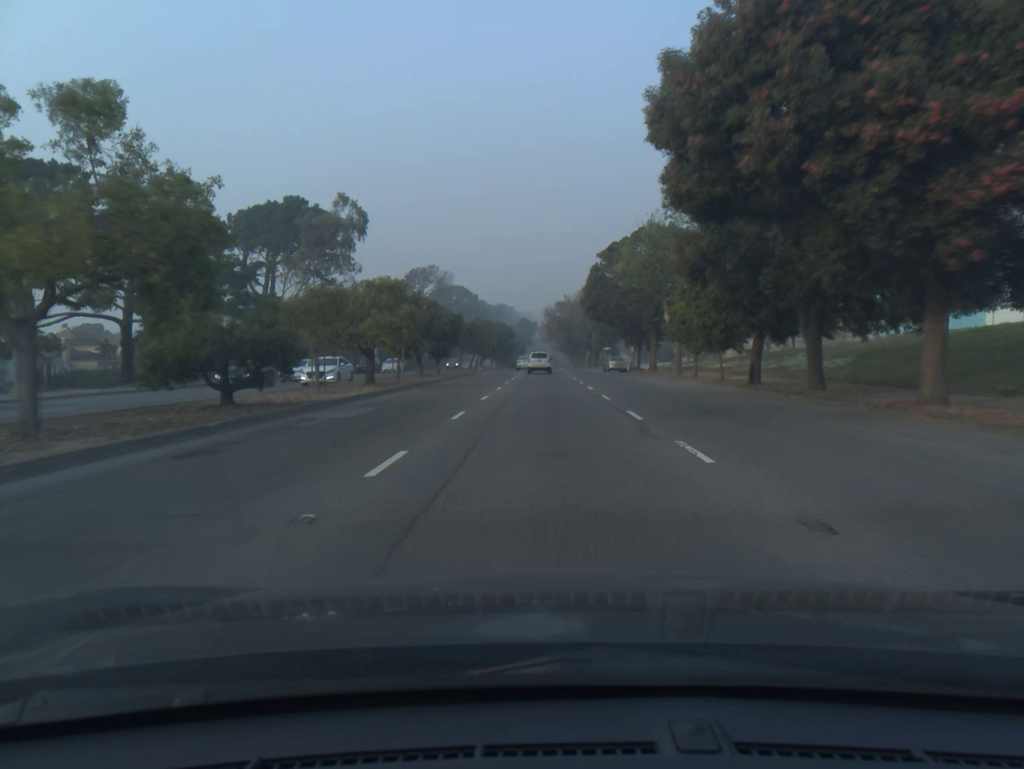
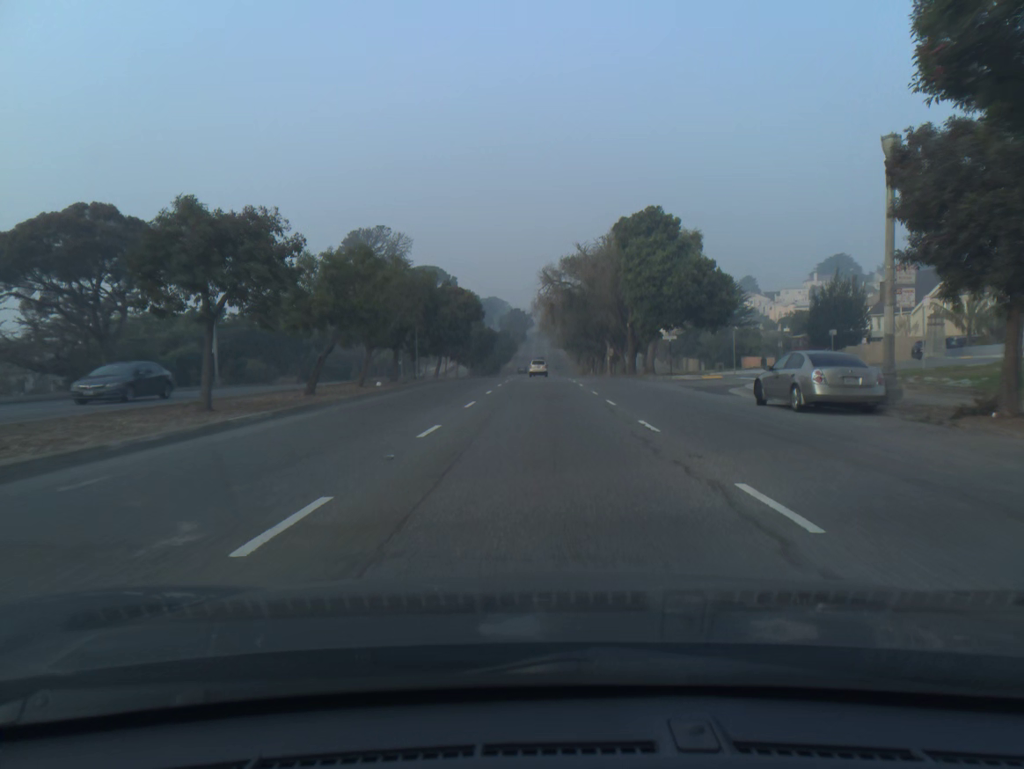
(+0.2, +54.3) m; 0°
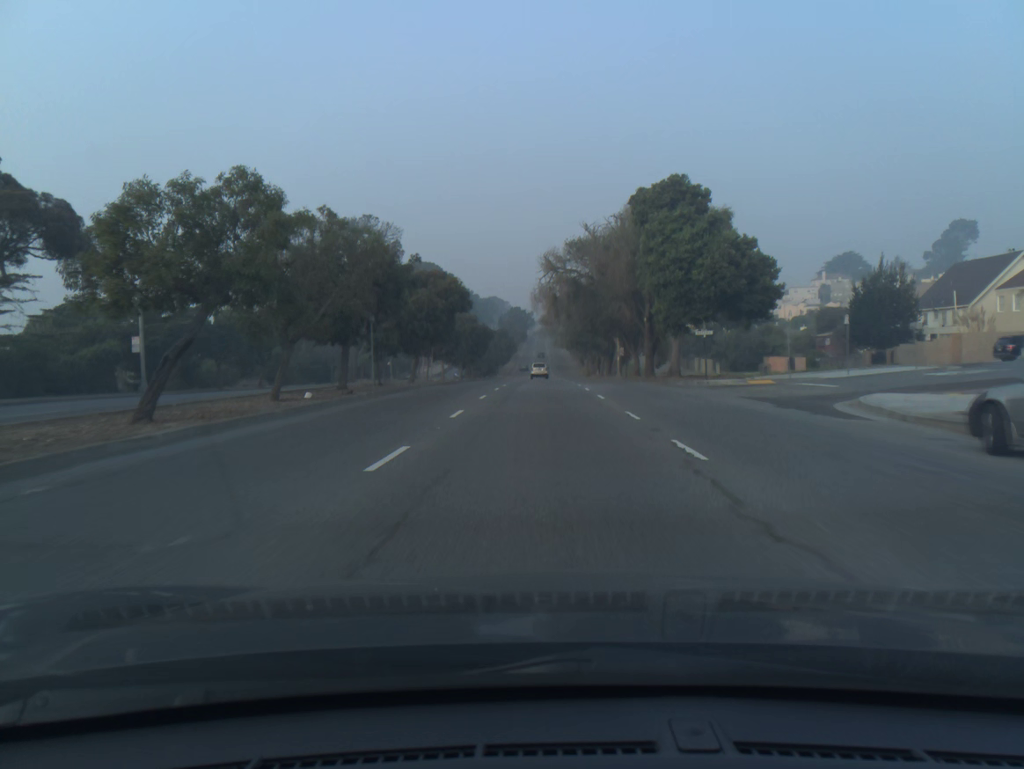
(0.0, +10.9) m; 0°
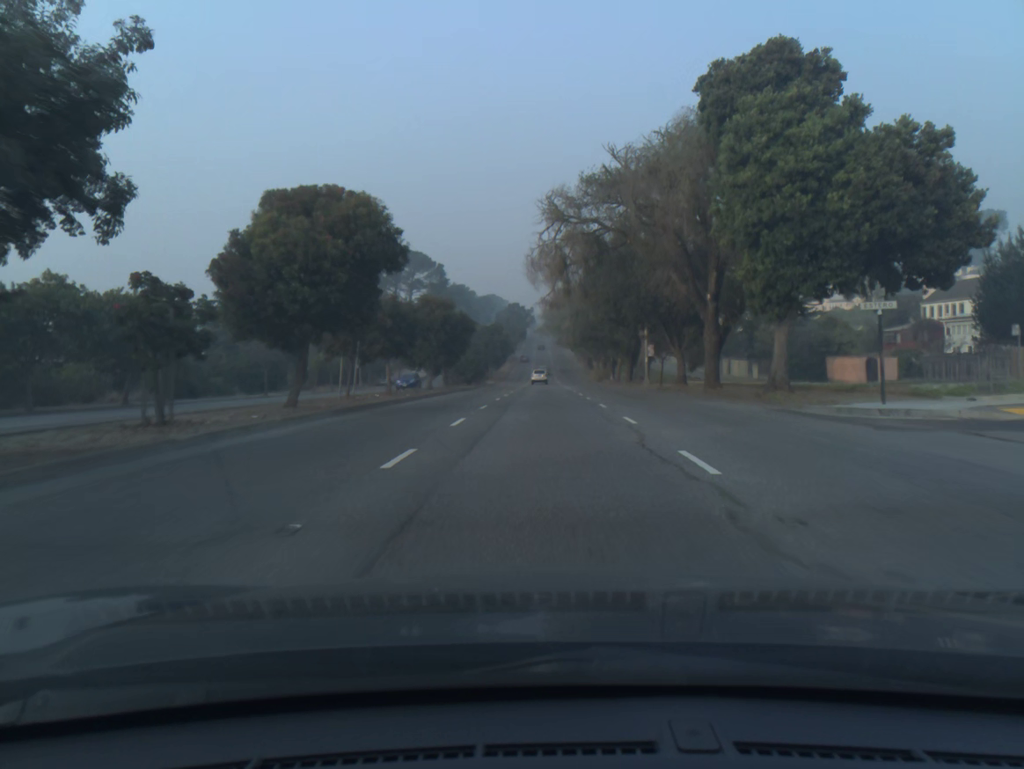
(0.0, +21.7) m; 0°
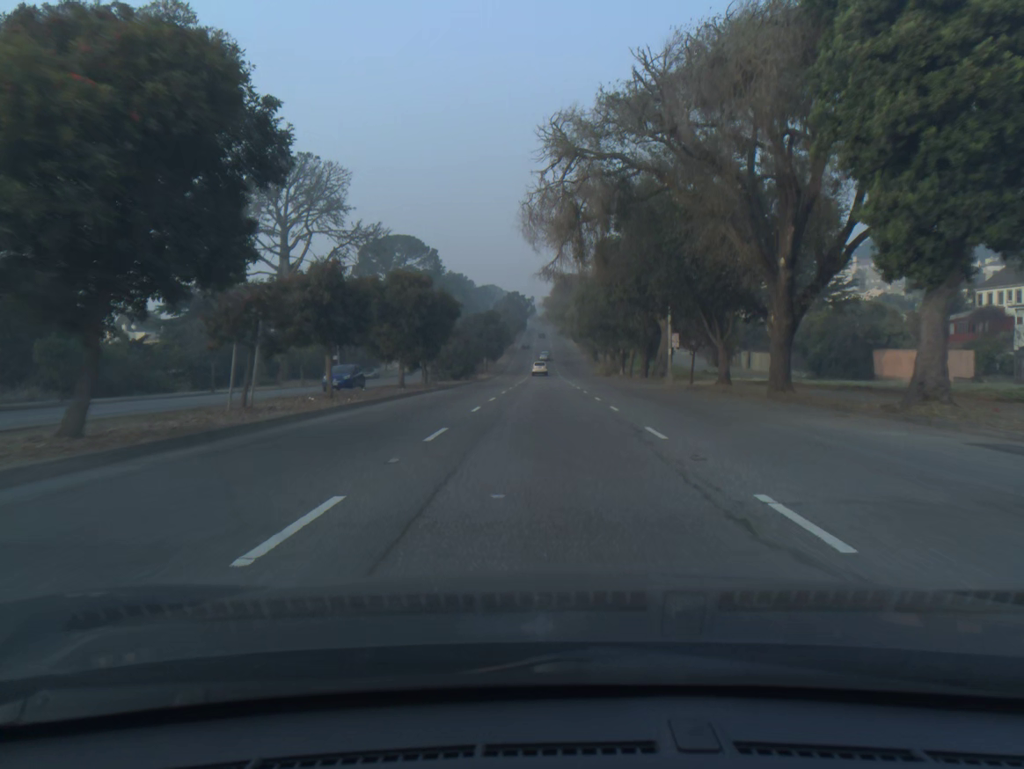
(0.0, +10.9) m; 0°
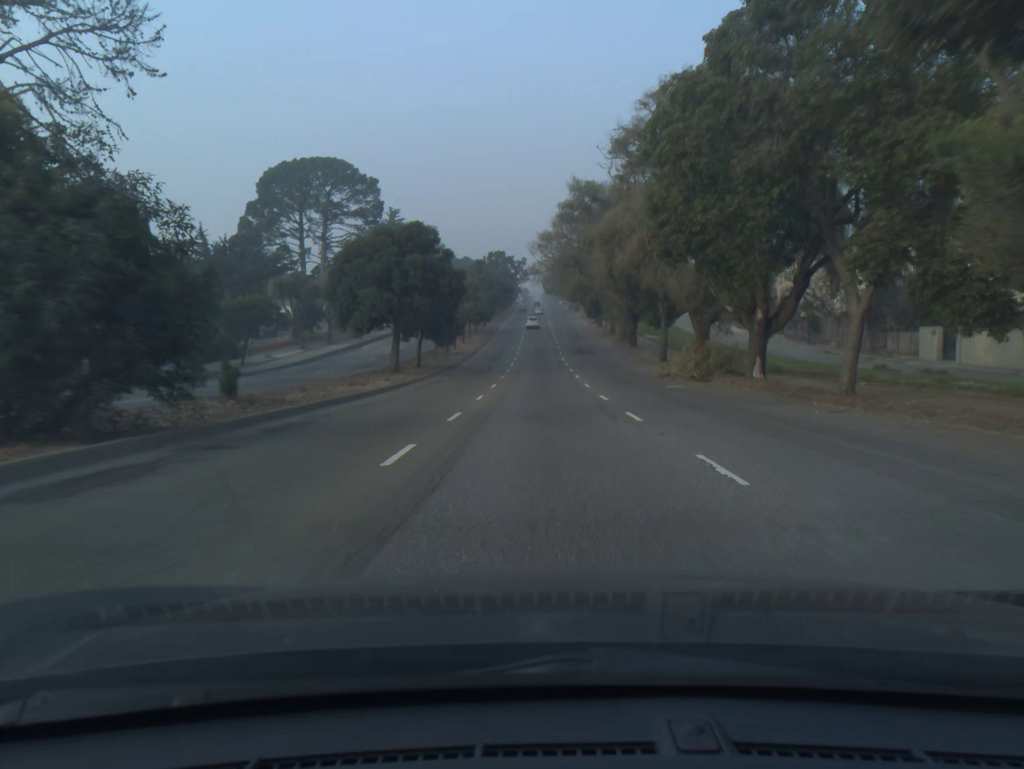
(+0.2, +54.7) m; 0°
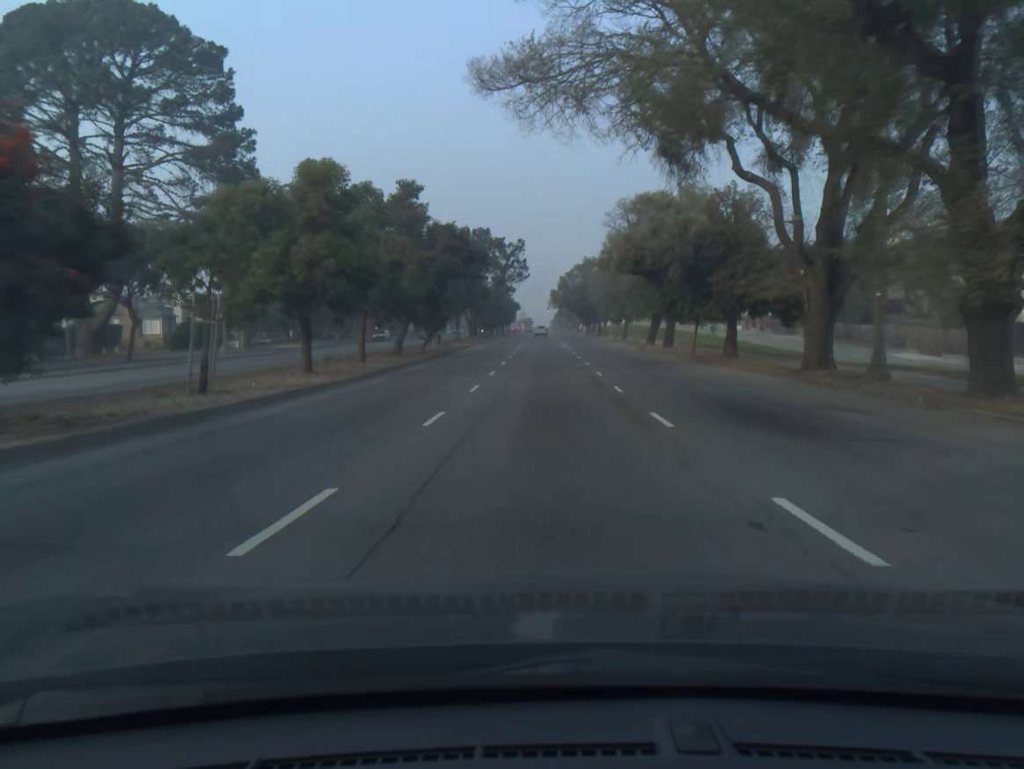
(-0.2, +54.2) m; -1°
